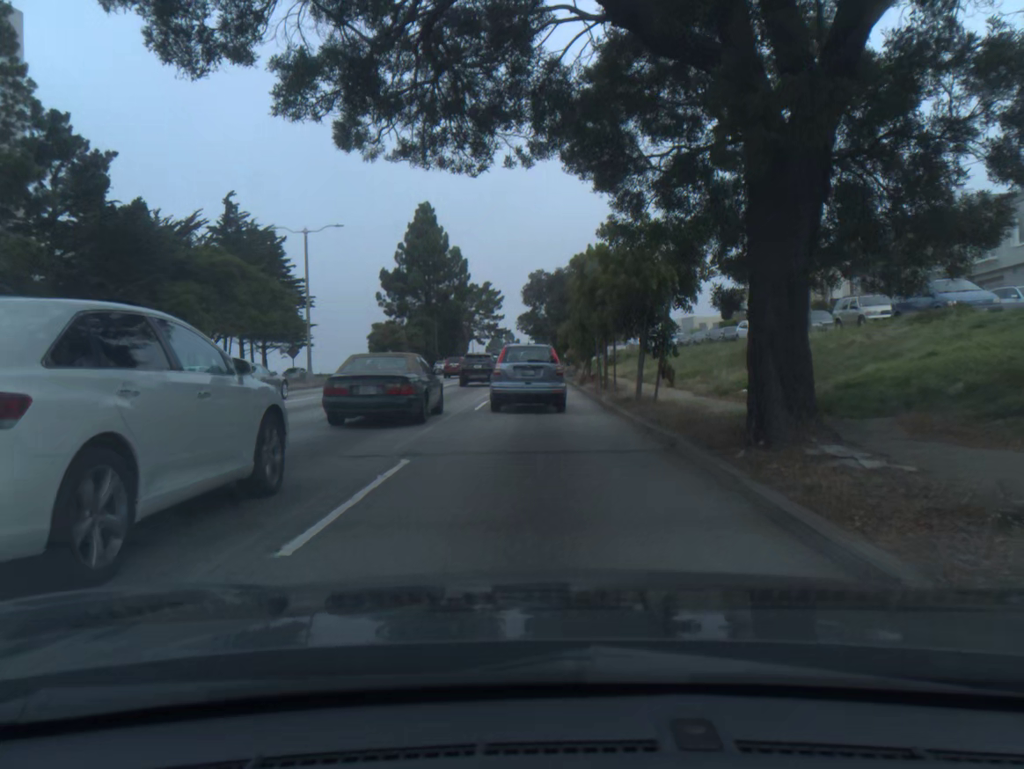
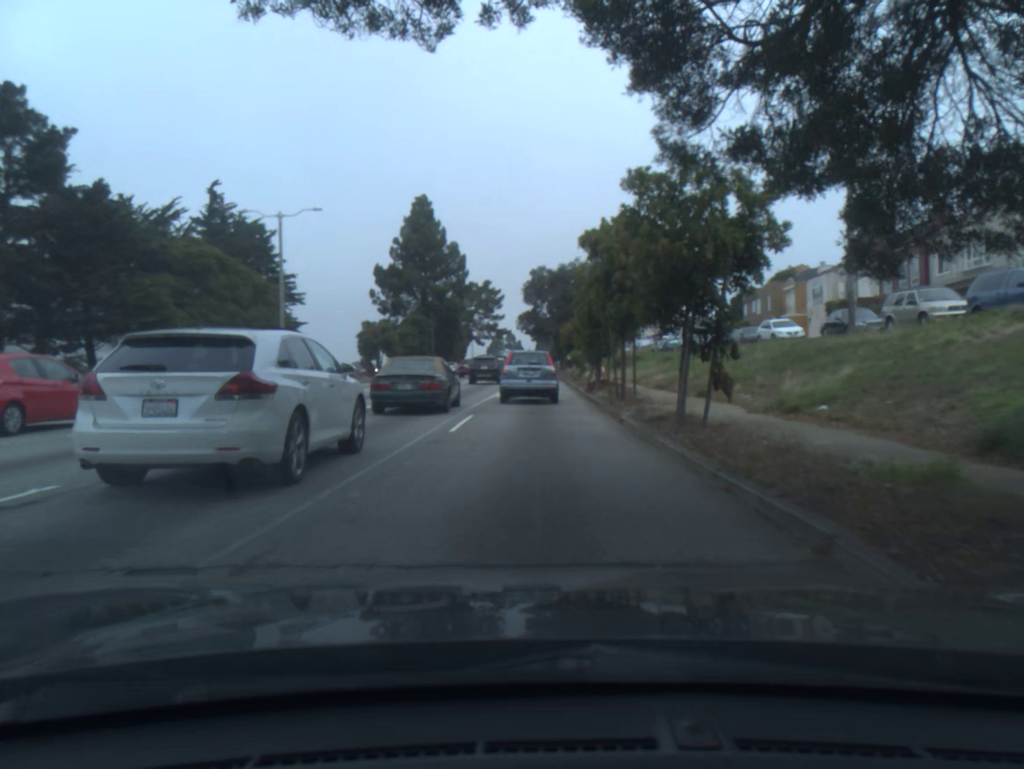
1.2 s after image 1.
(0.0, +5.2) m; 0°
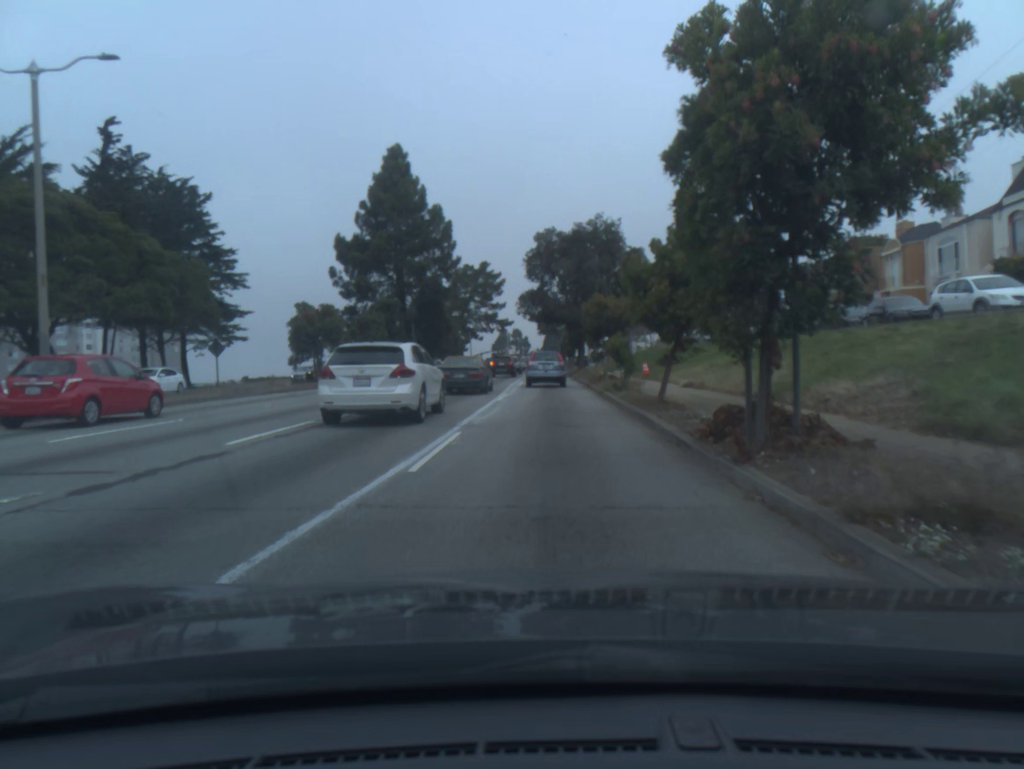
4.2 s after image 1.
(-0.2, +20.4) m; -1°
